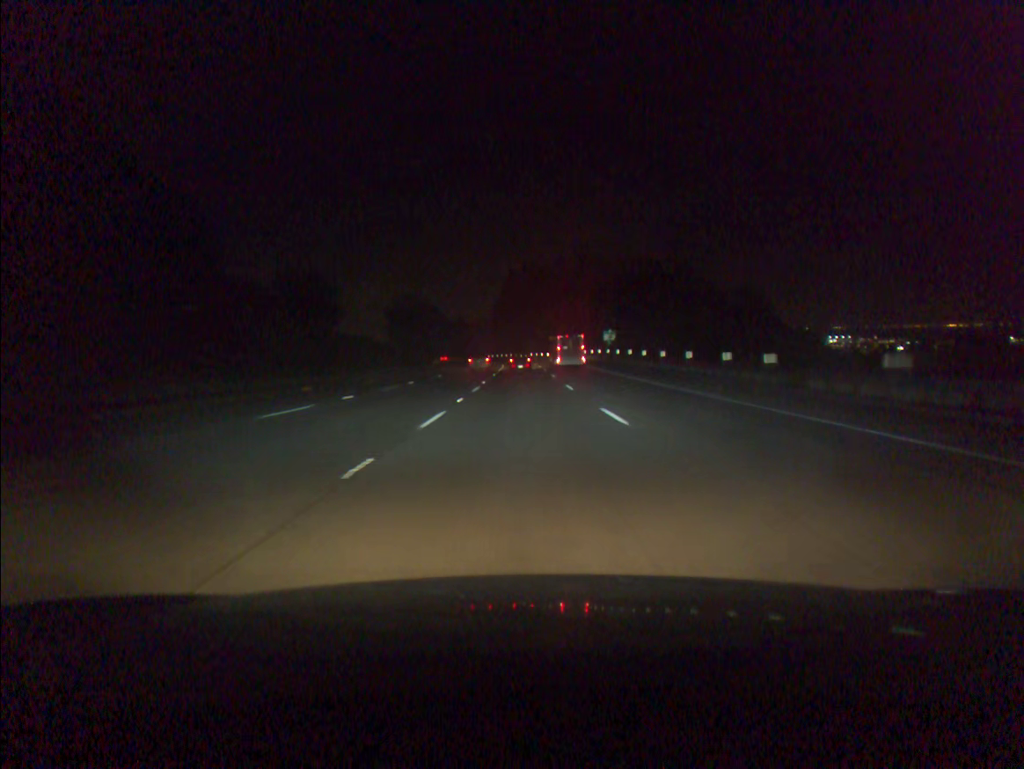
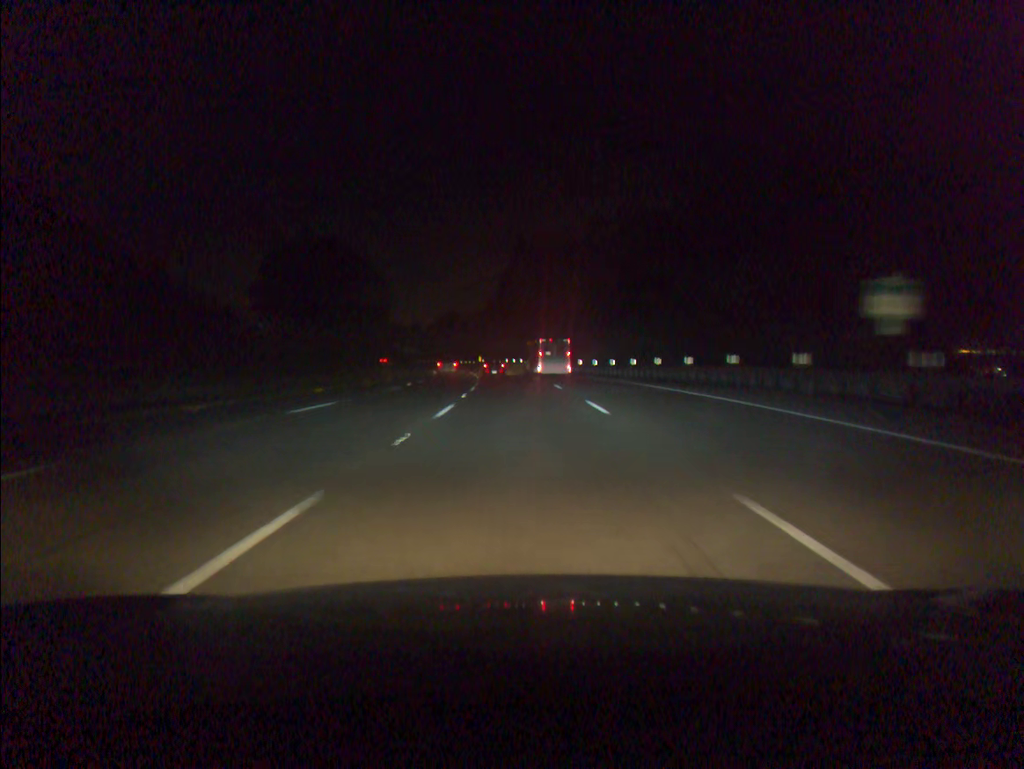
(0.0, +69.8) m; -1°
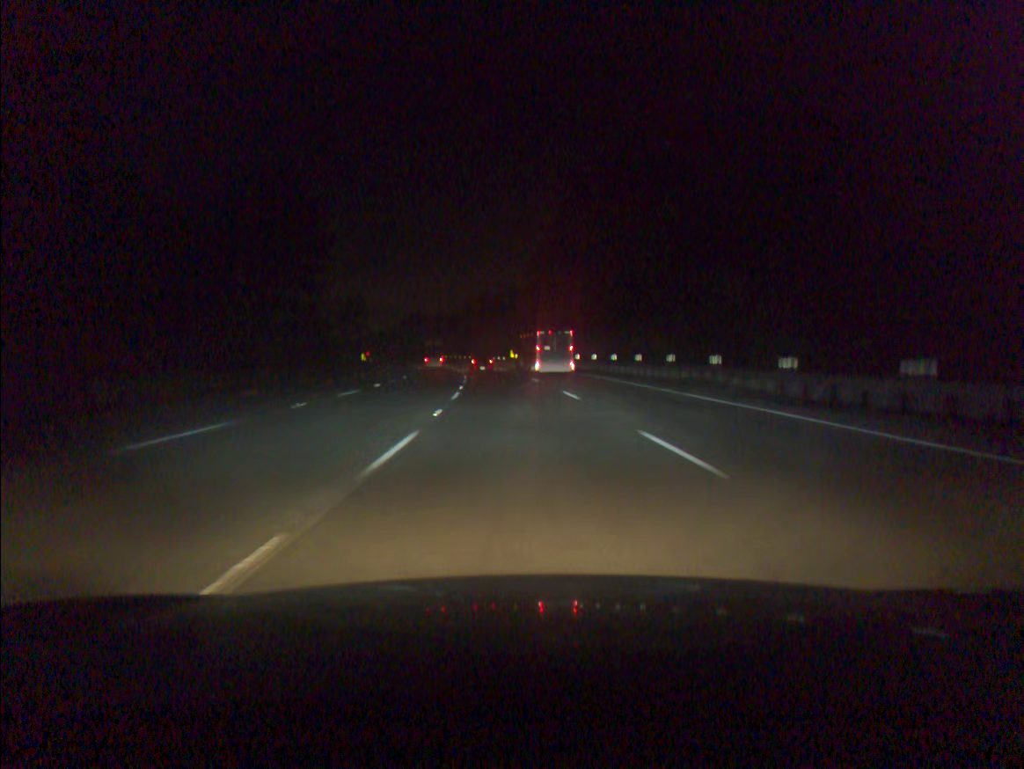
(-1.1, +52.6) m; -3°
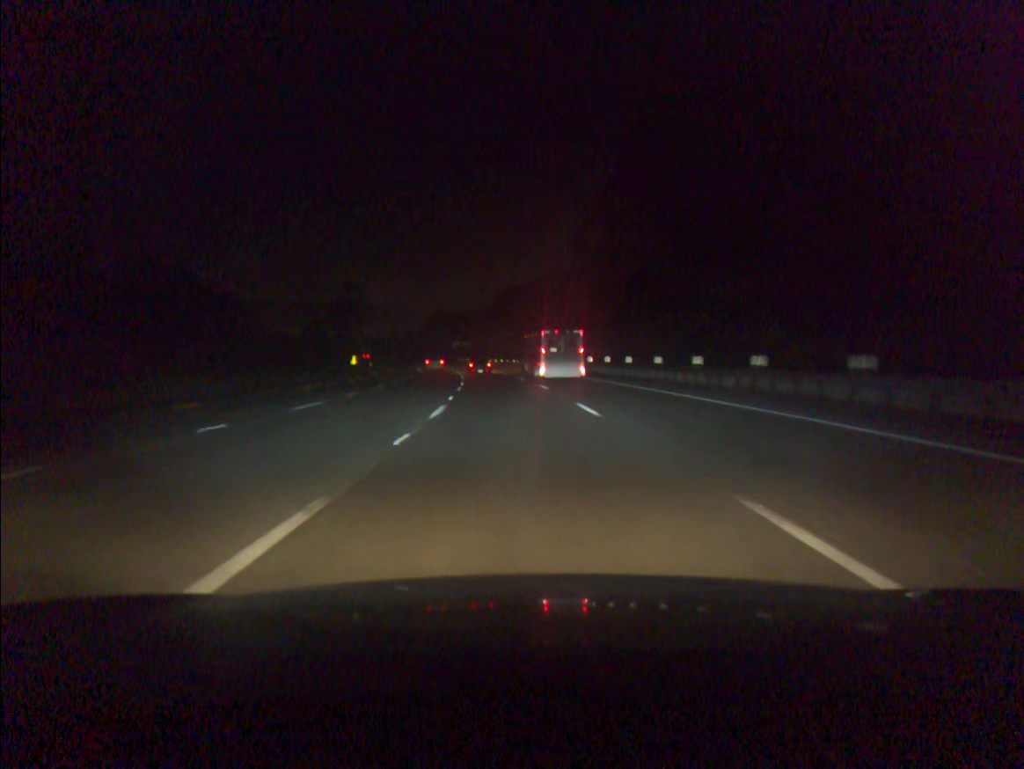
(-0.9, +35.6) m; -3°
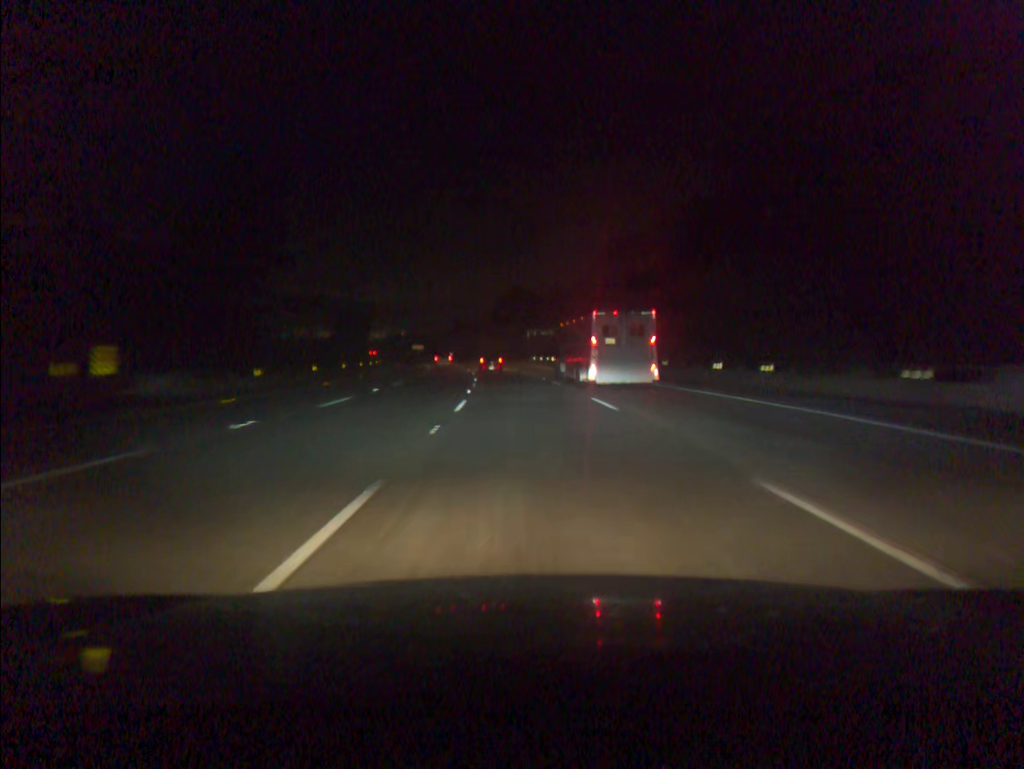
(-4.1, +71.9) m; -6°
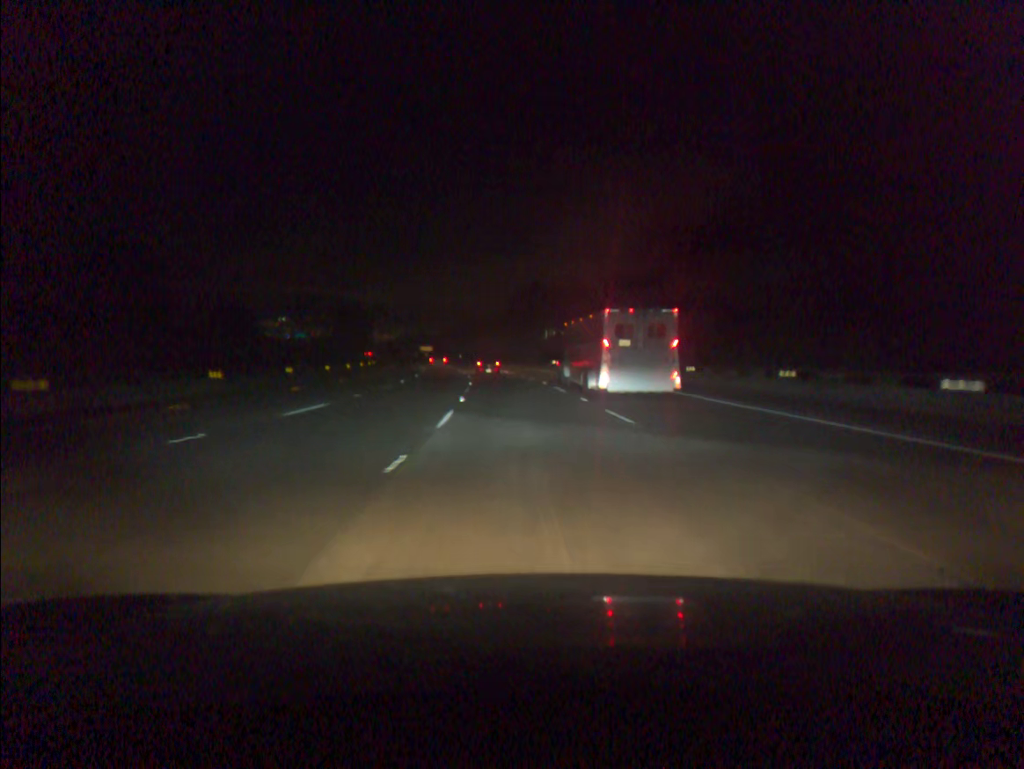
(-0.2, +18.1) m; -1°
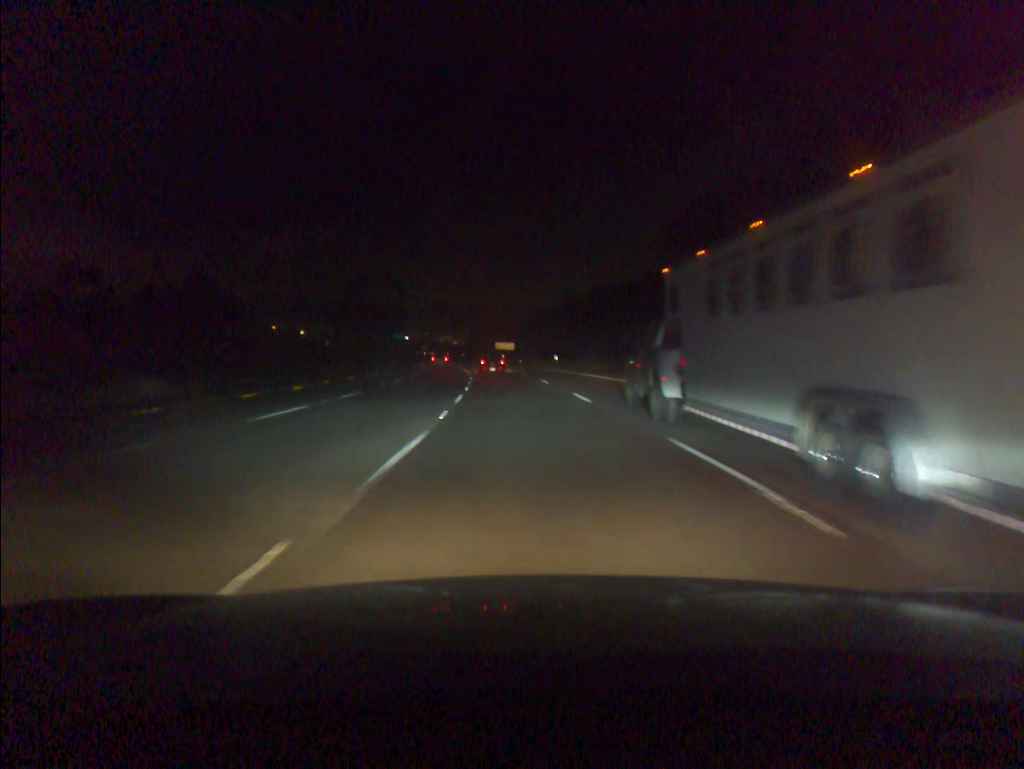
(-5.6, +90.1) m; -8°
